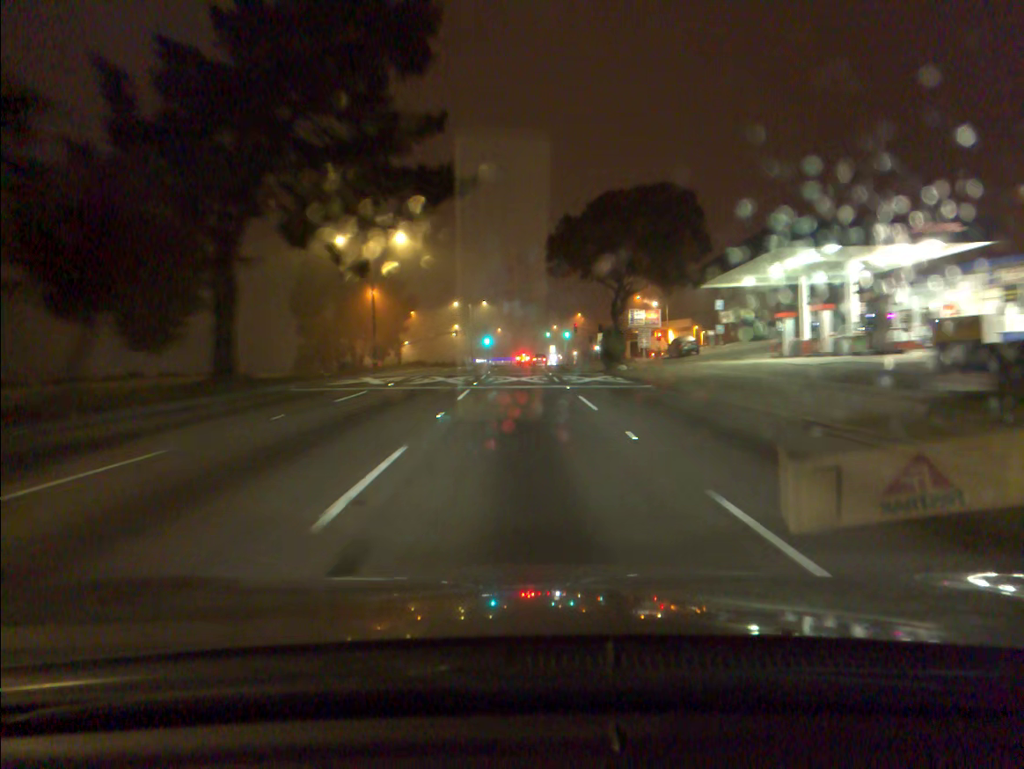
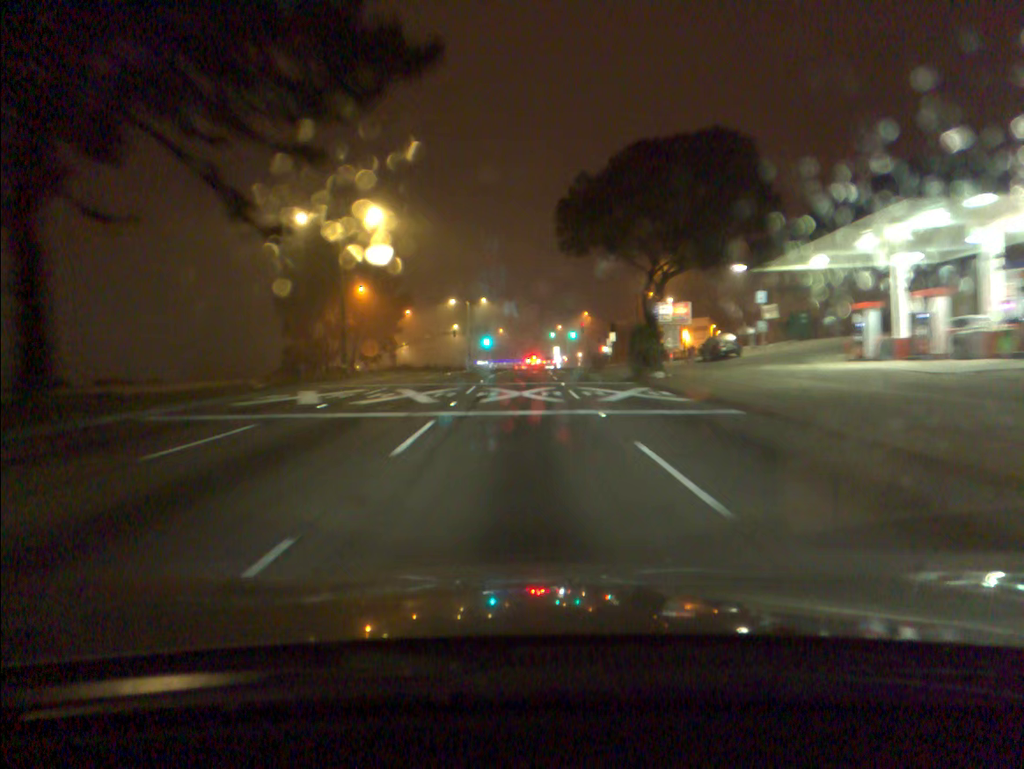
(0.0, +10.9) m; 0°
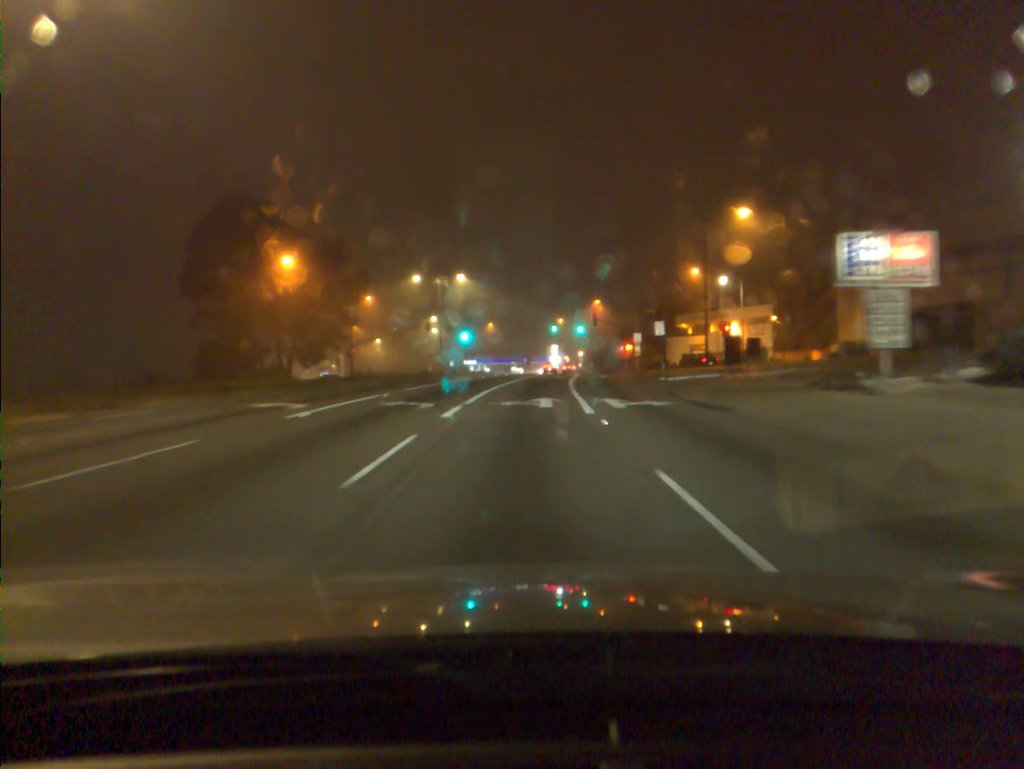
(0.0, +31.7) m; 0°
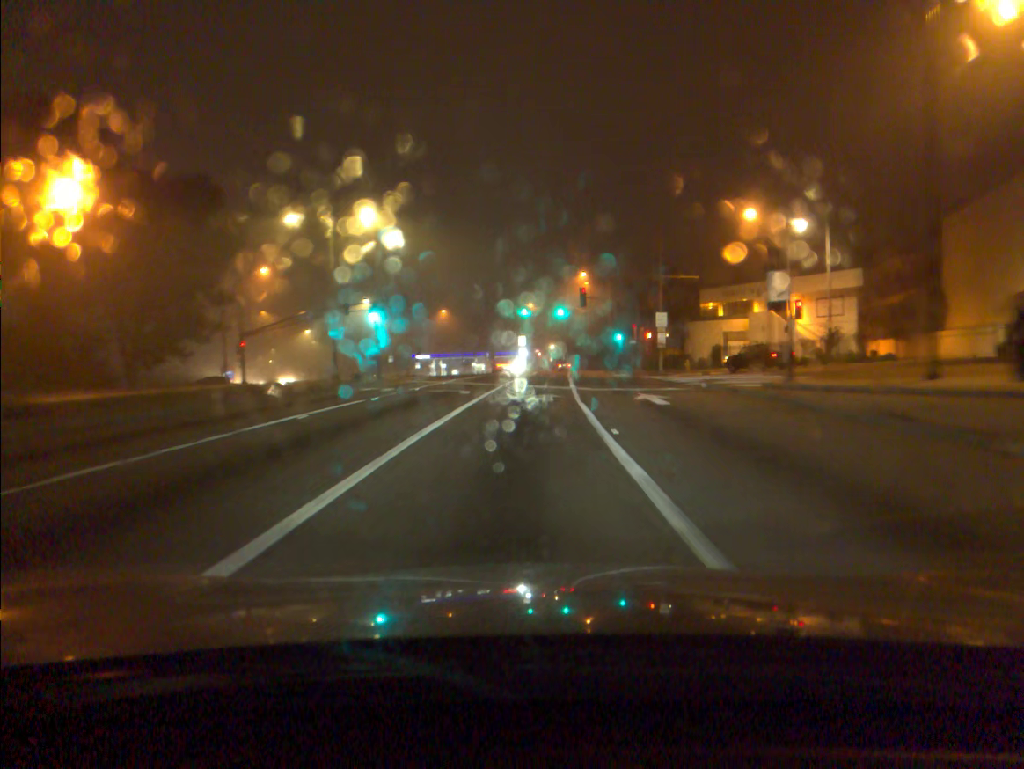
(+0.7, +30.3) m; +3°
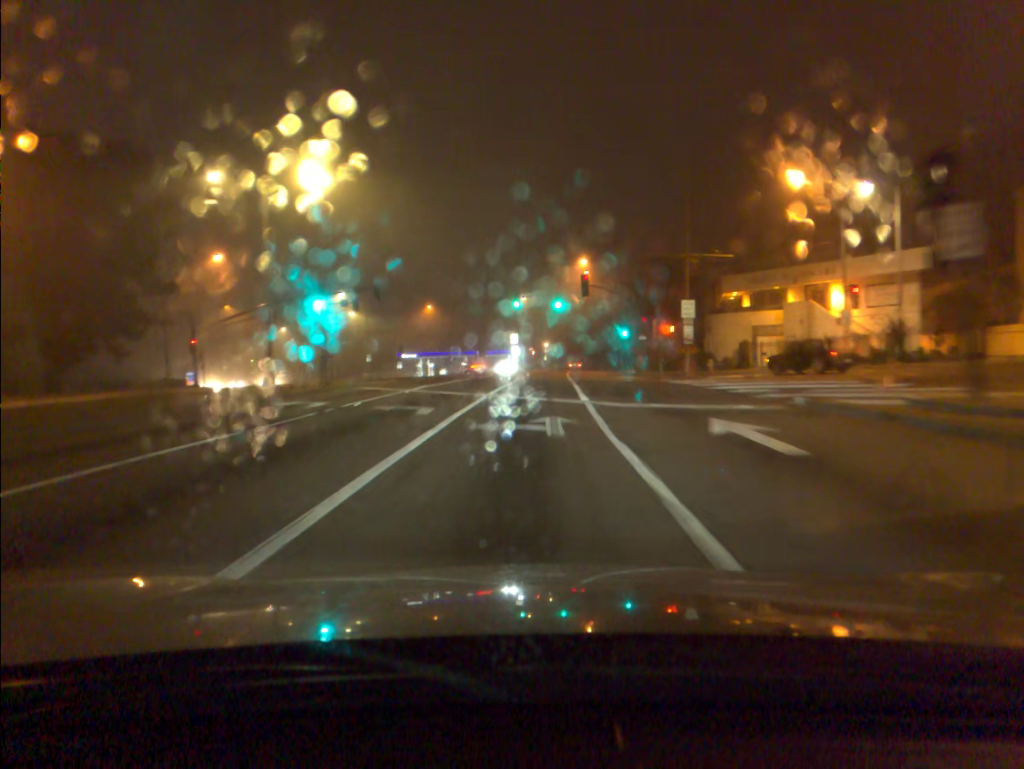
(+0.1, +9.9) m; +1°
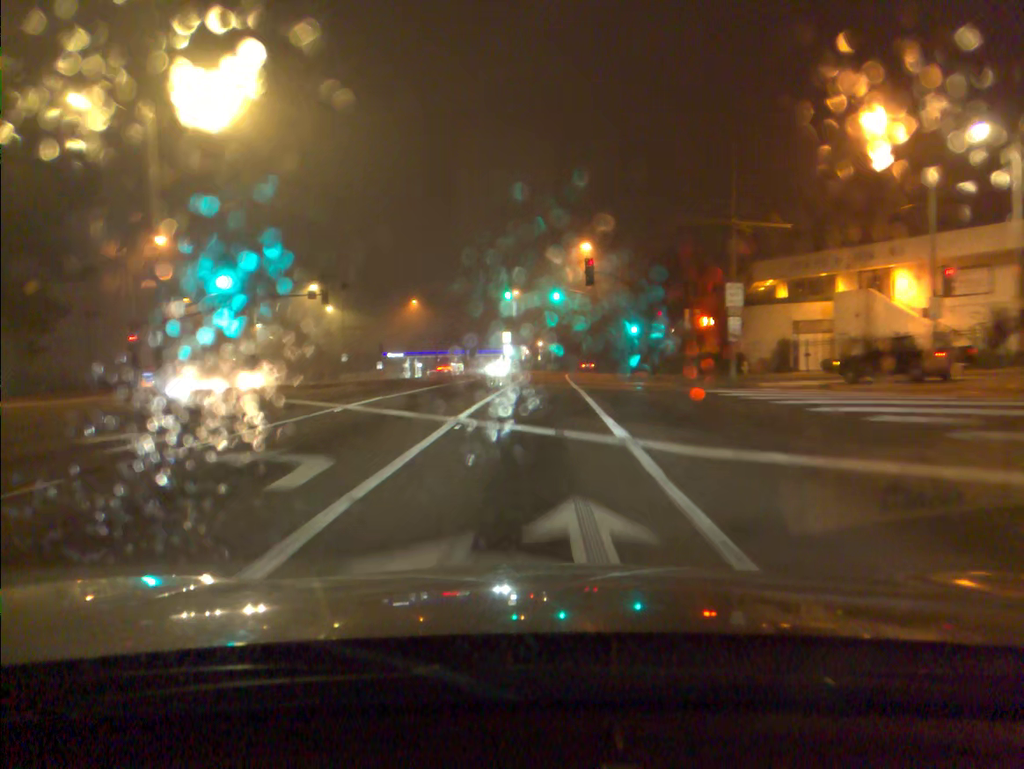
(0.0, +9.9) m; 0°
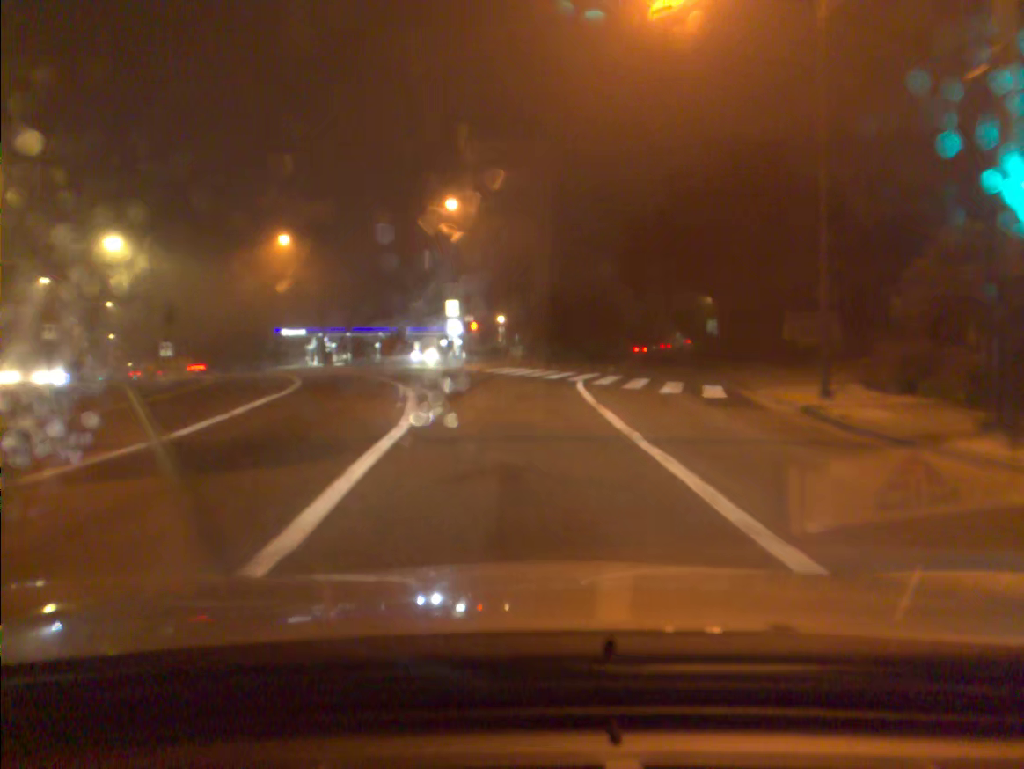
(+1.1, +49.8) m; +3°
